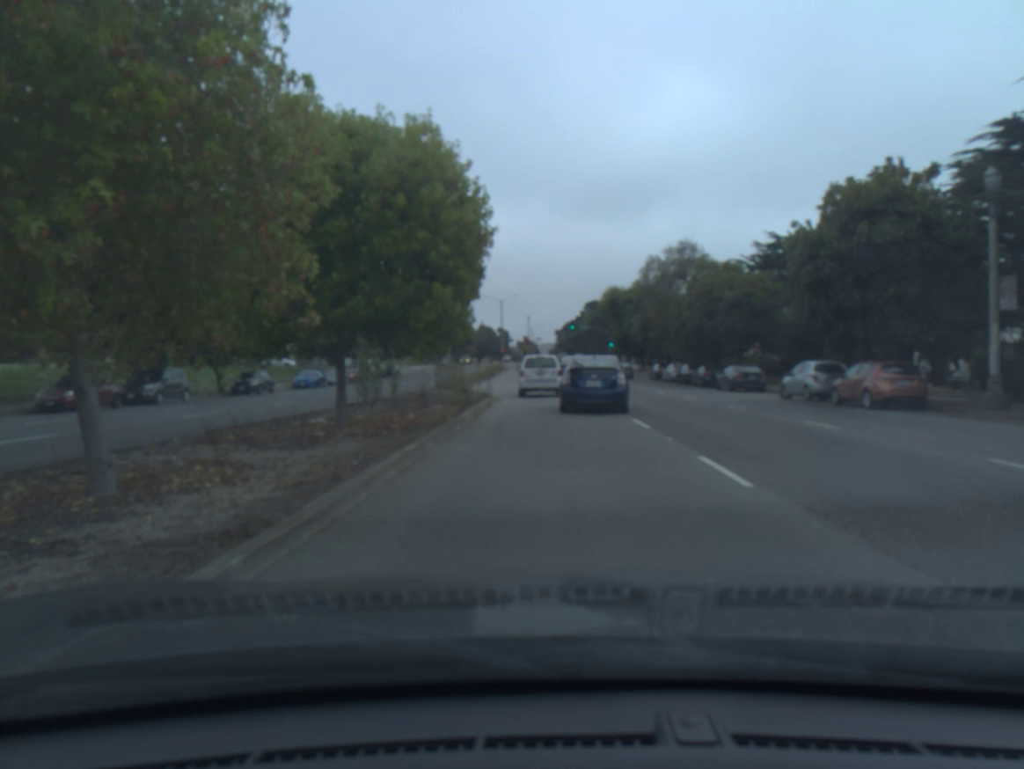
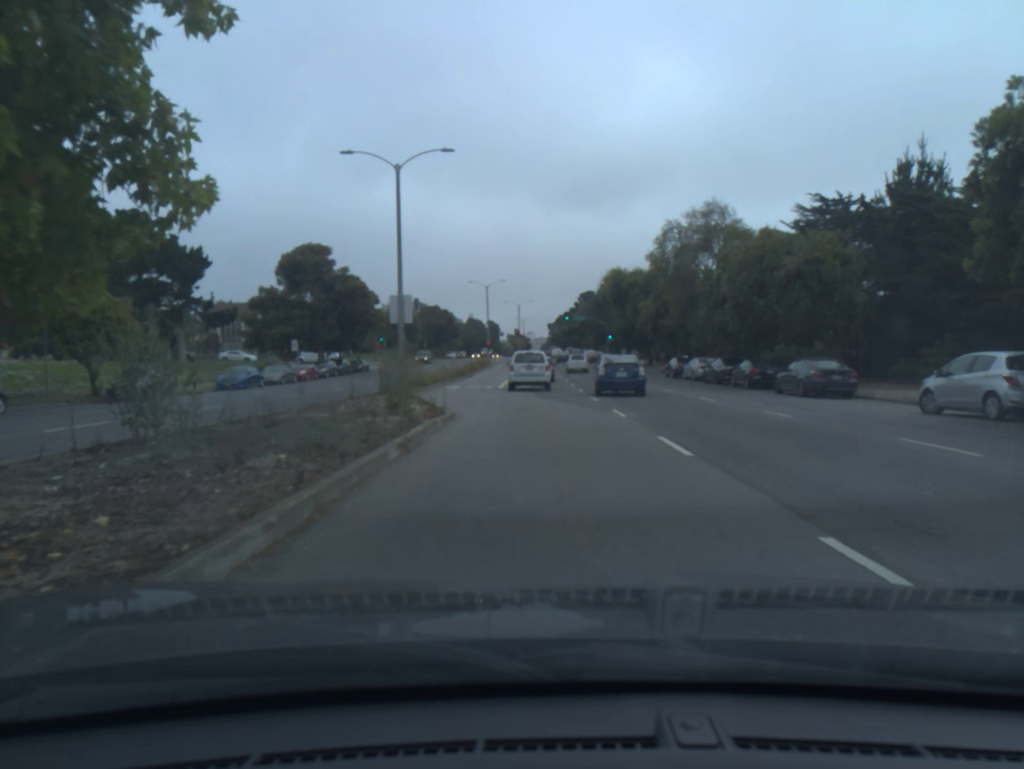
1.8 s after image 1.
(+0.2, +12.1) m; +1°
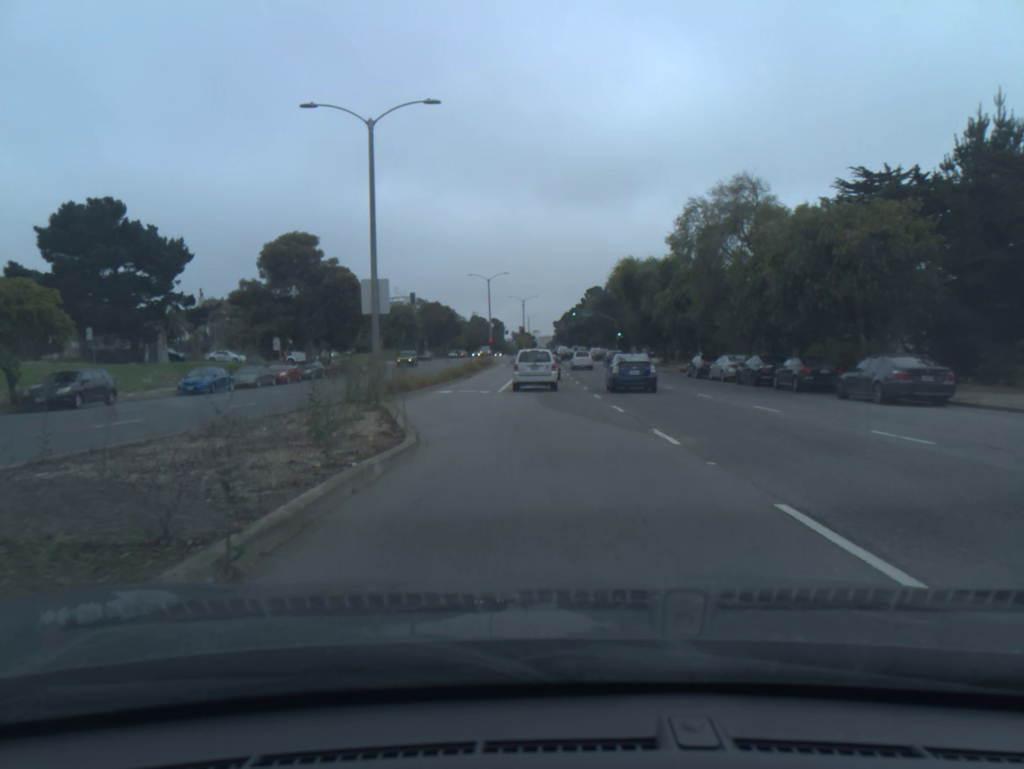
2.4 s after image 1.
(0.0, +5.8) m; -1°
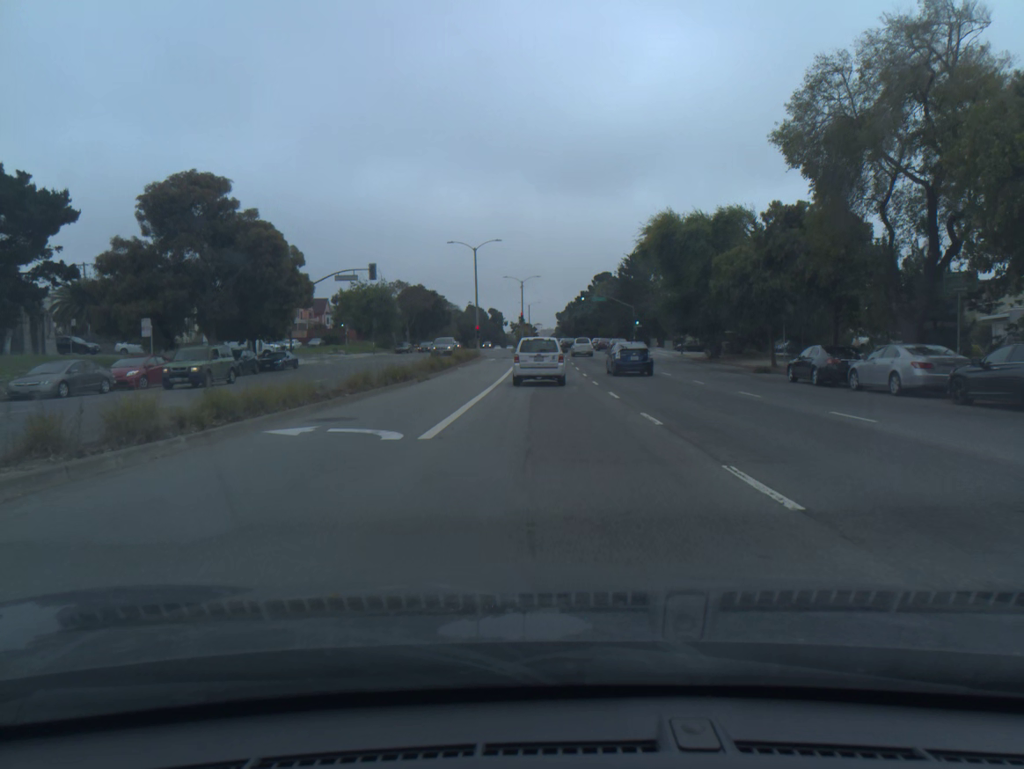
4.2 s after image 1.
(-0.1, +20.1) m; 0°
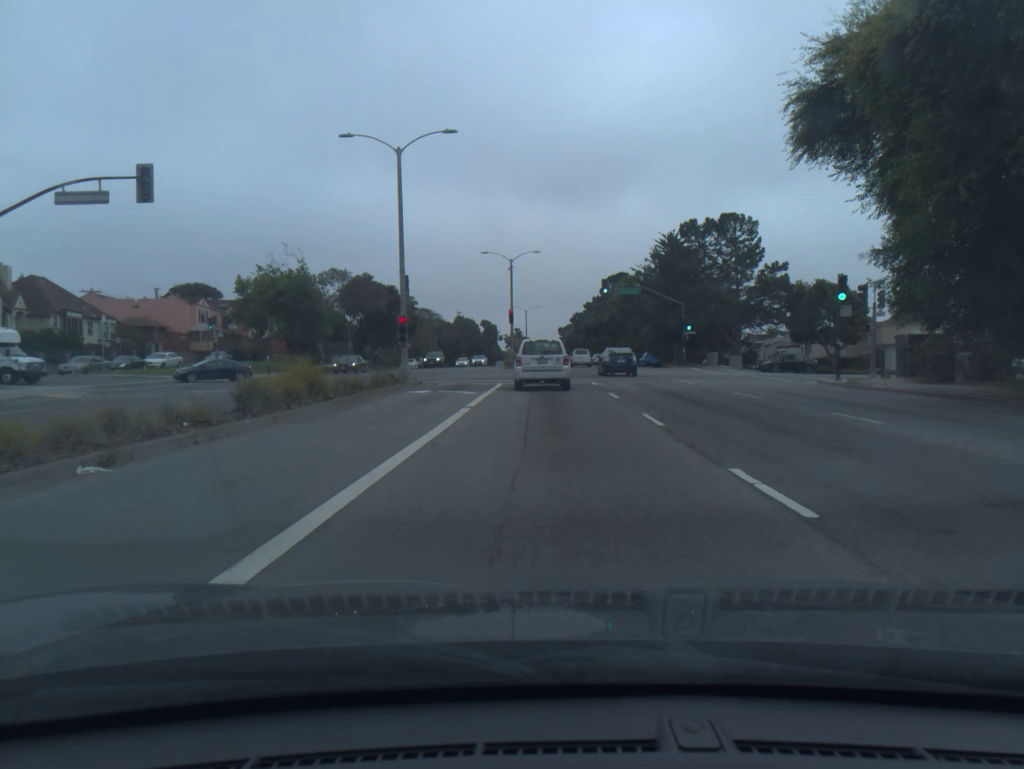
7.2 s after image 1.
(0.0, +36.6) m; 0°
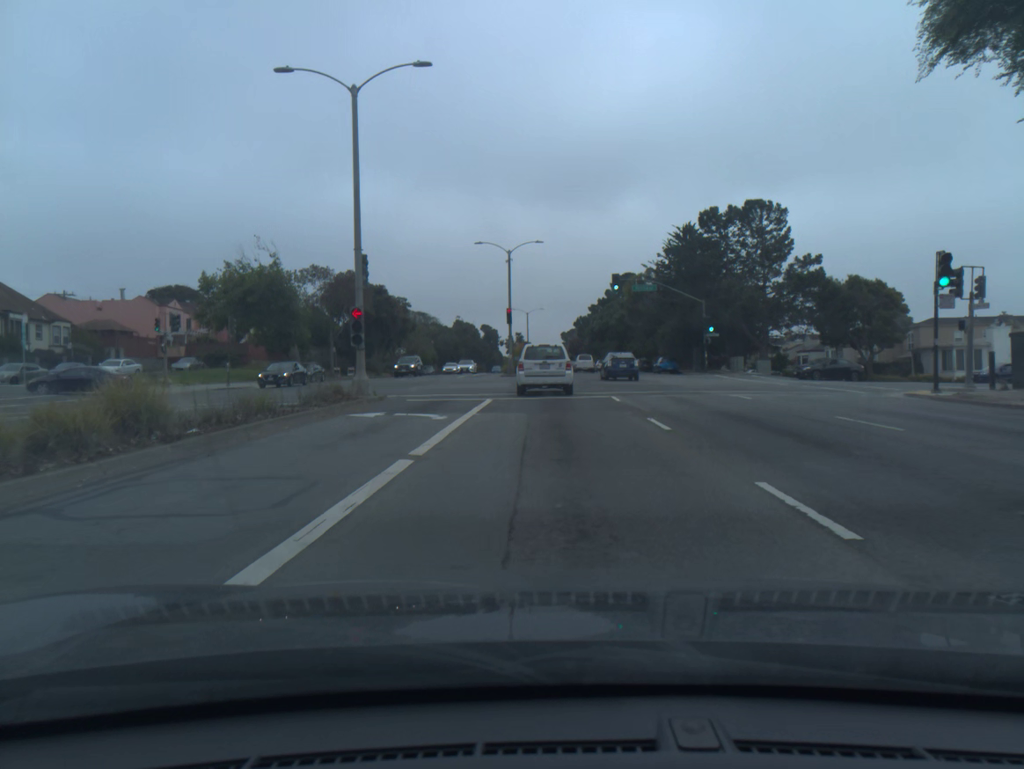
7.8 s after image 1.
(0.0, +7.9) m; 0°
